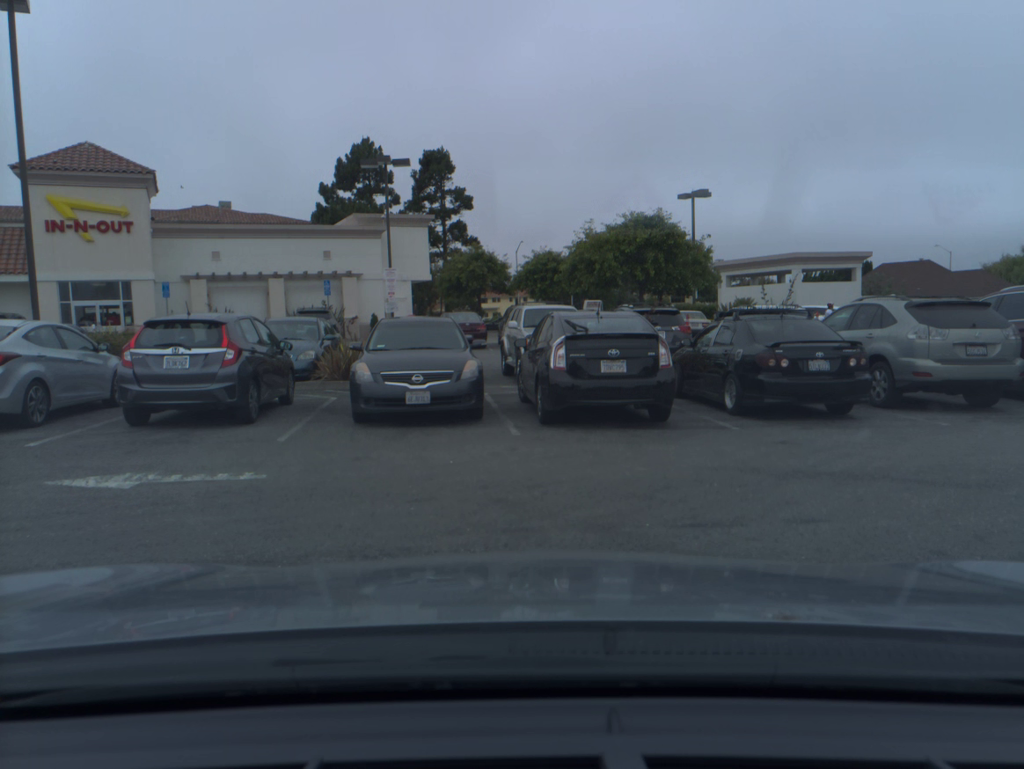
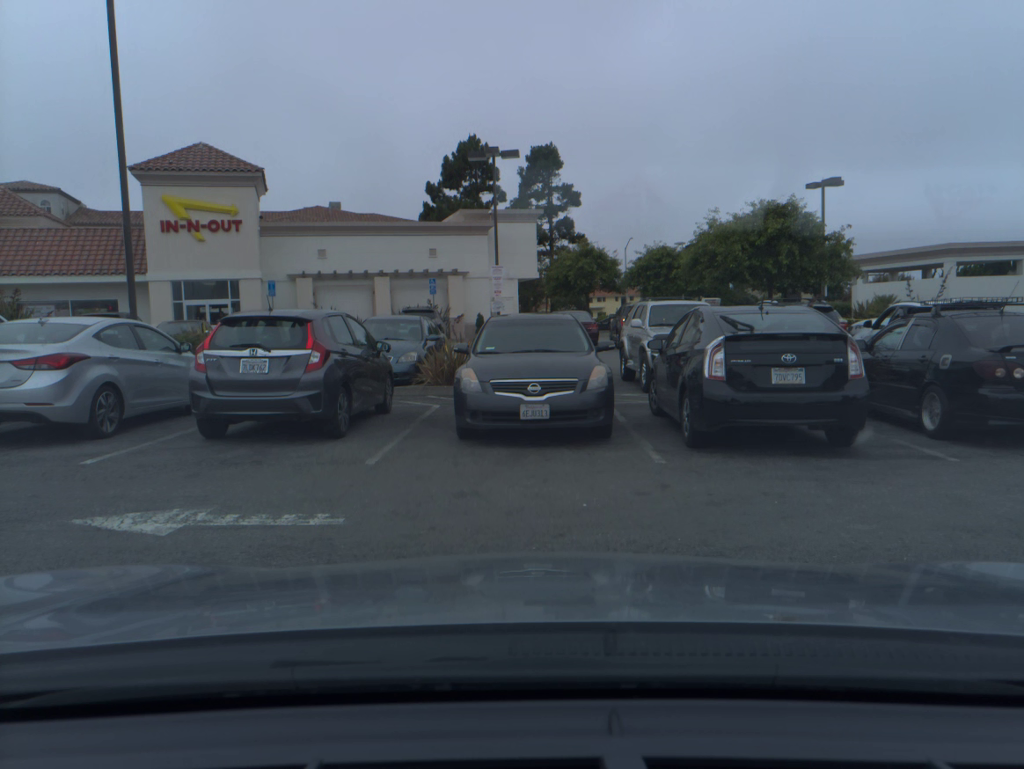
(-0.4, +1.9) m; -7°
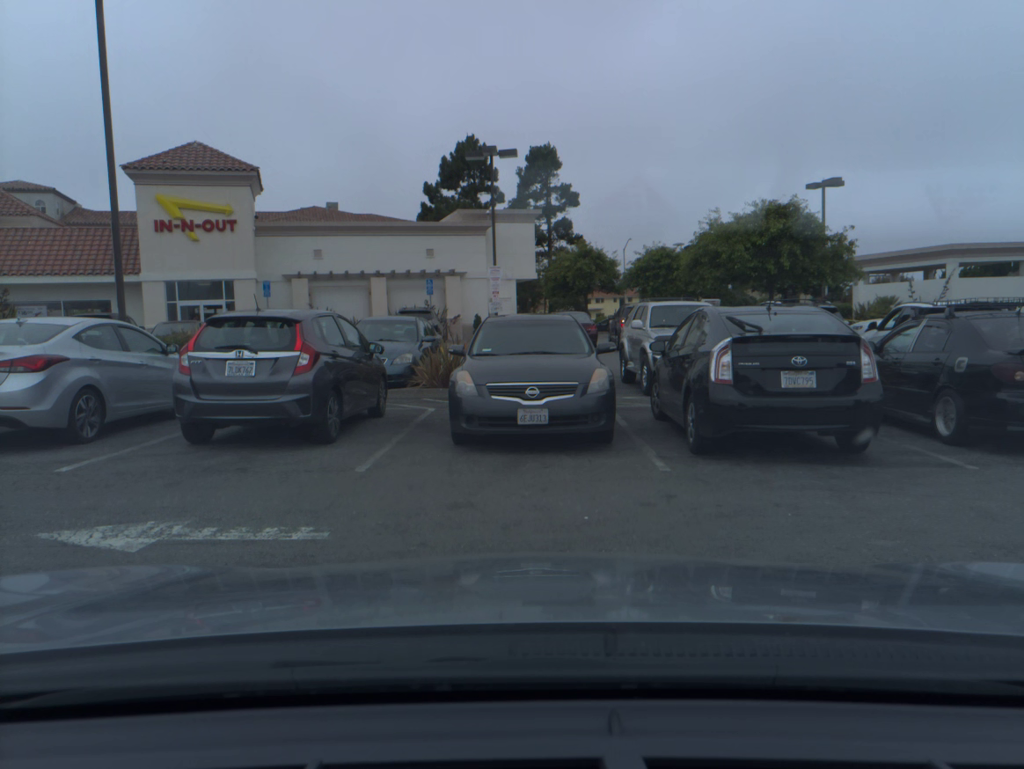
(0.0, +0.4) m; 0°
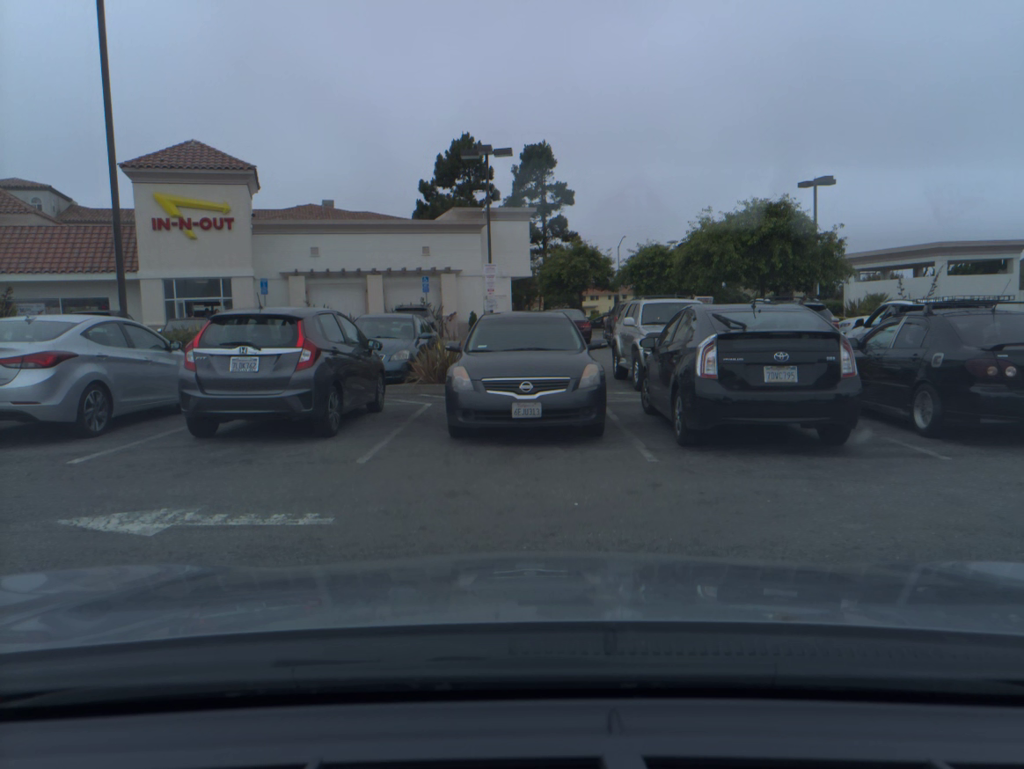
(0.0, -0.2) m; 0°
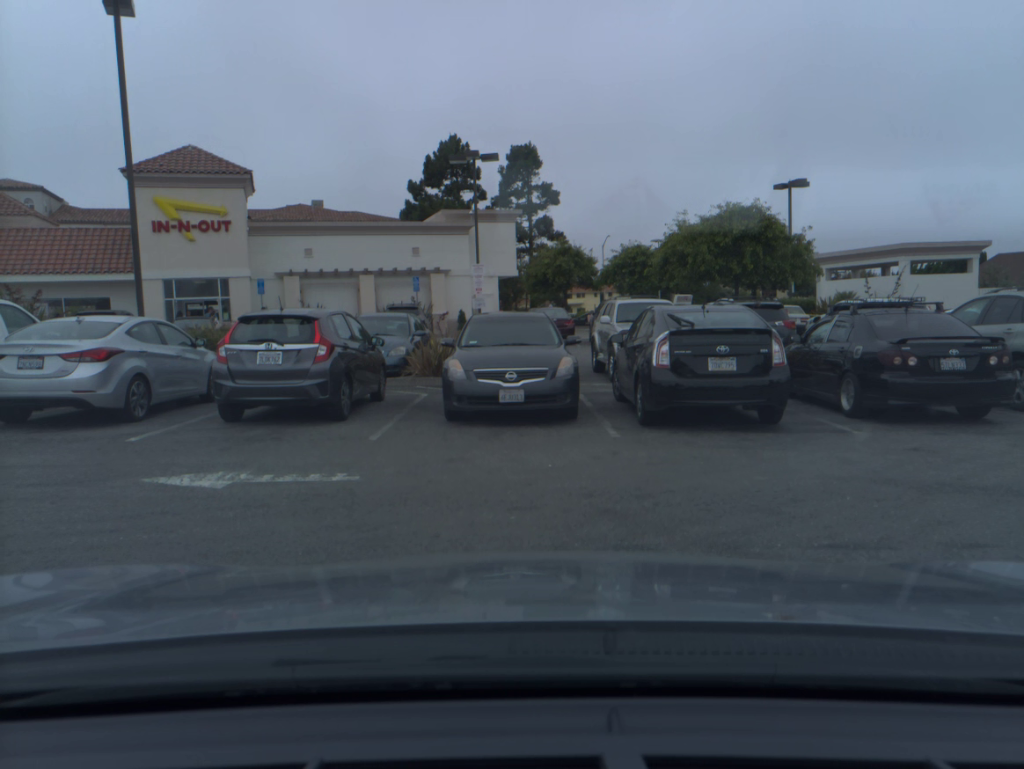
(0.0, -1.5) m; +1°
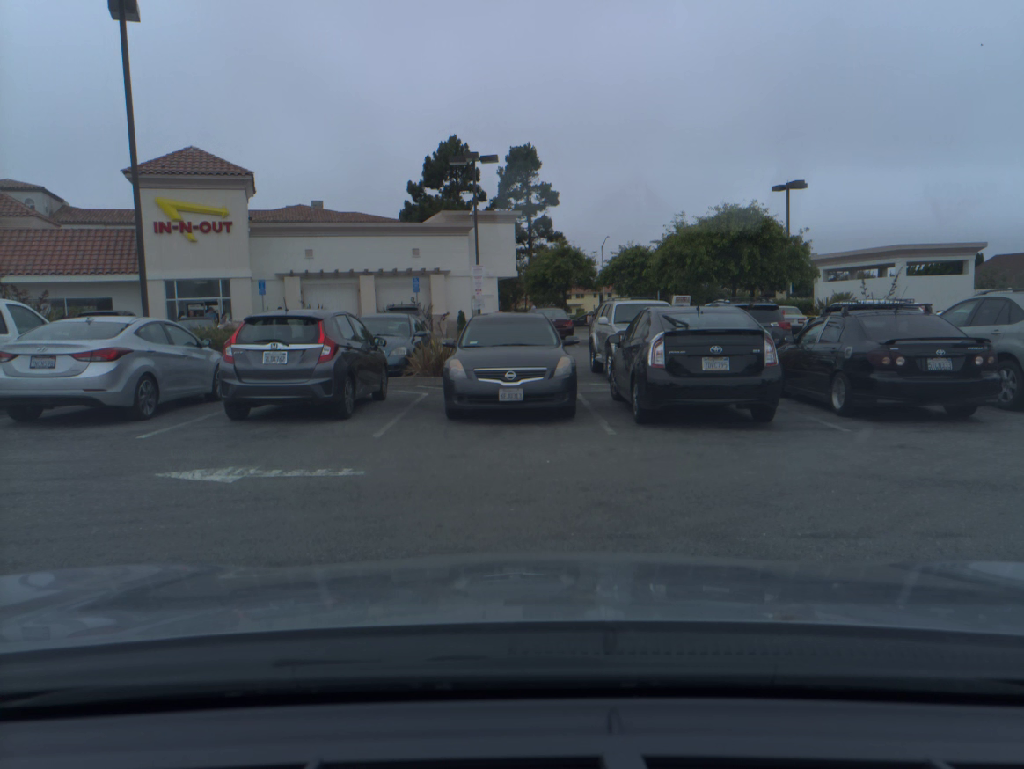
(0.0, -0.3) m; 0°
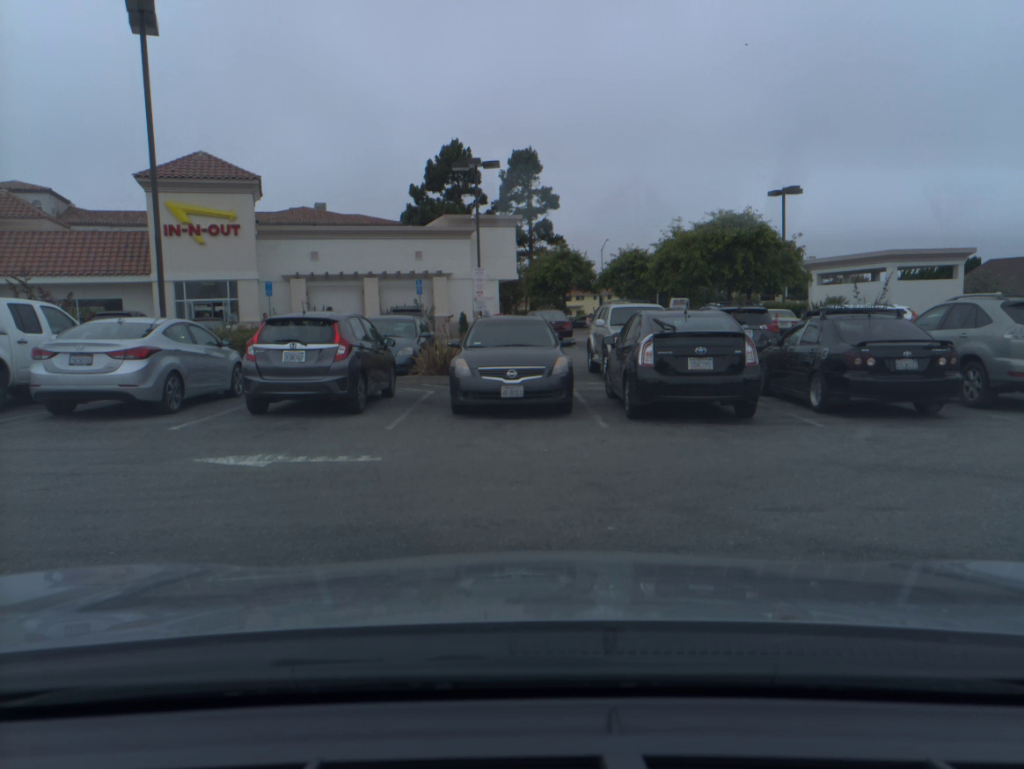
(+0.1, -0.9) m; 0°
